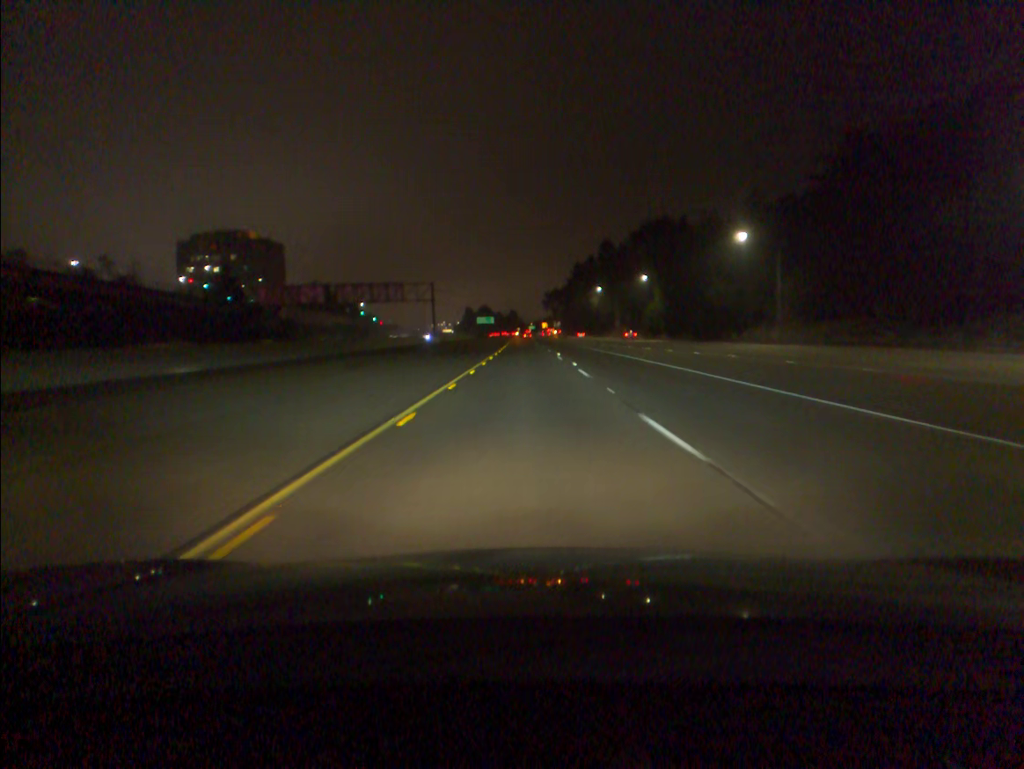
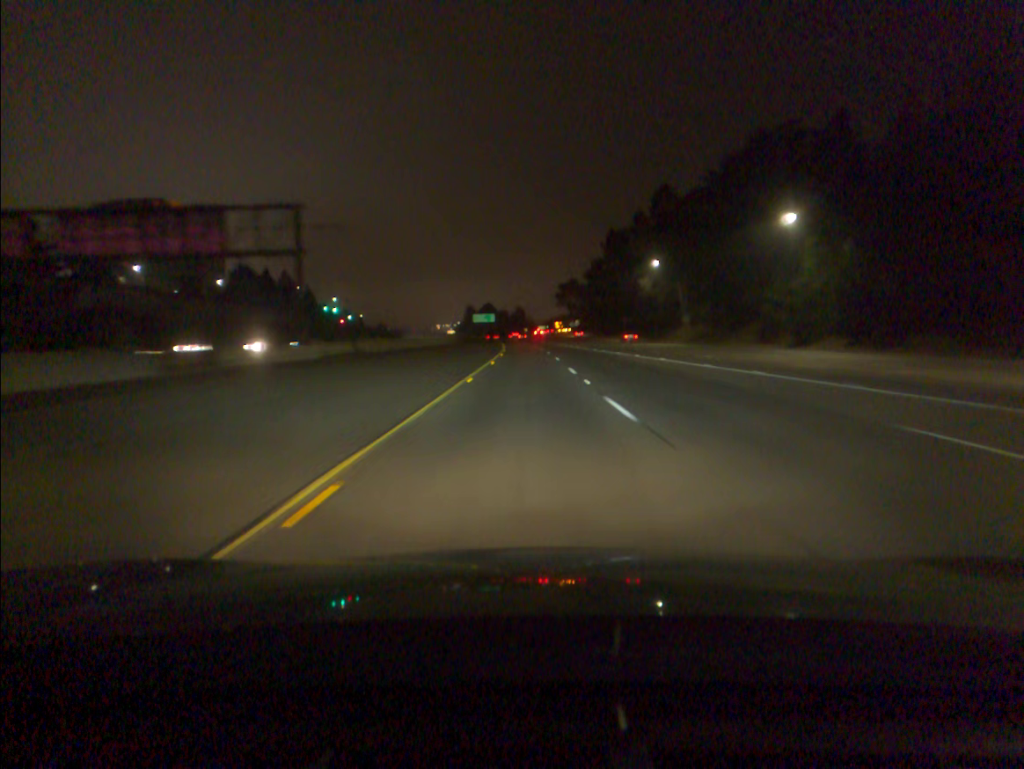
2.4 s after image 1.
(-0.3, +70.8) m; -1°
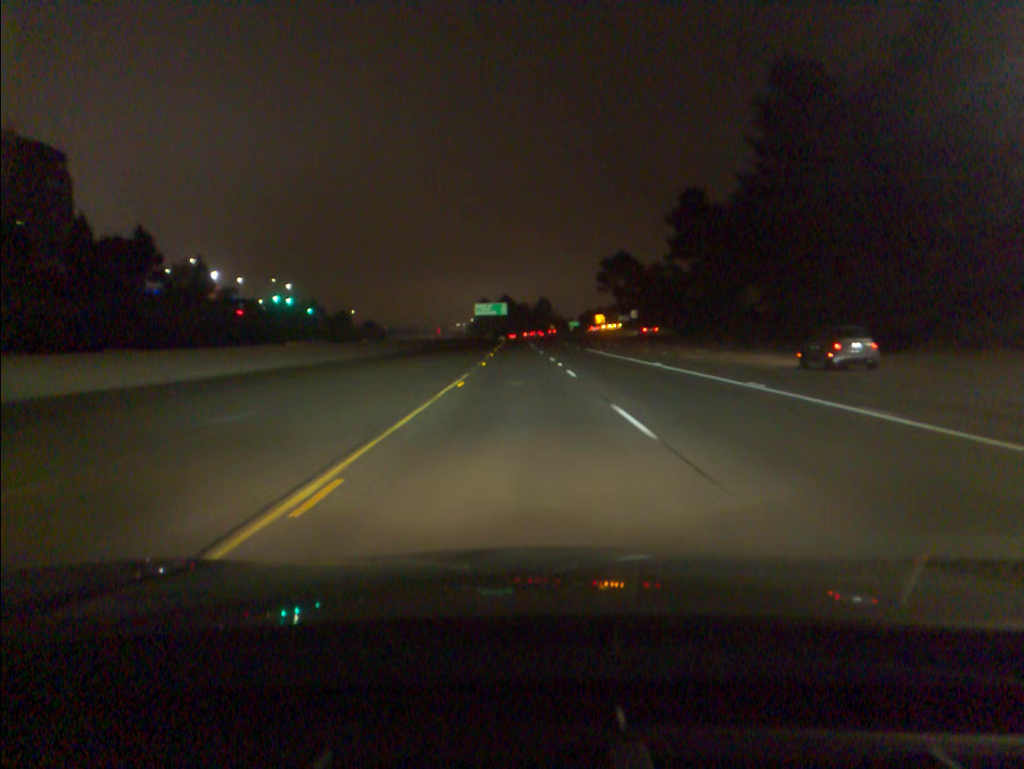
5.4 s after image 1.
(-1.0, +89.6) m; -2°
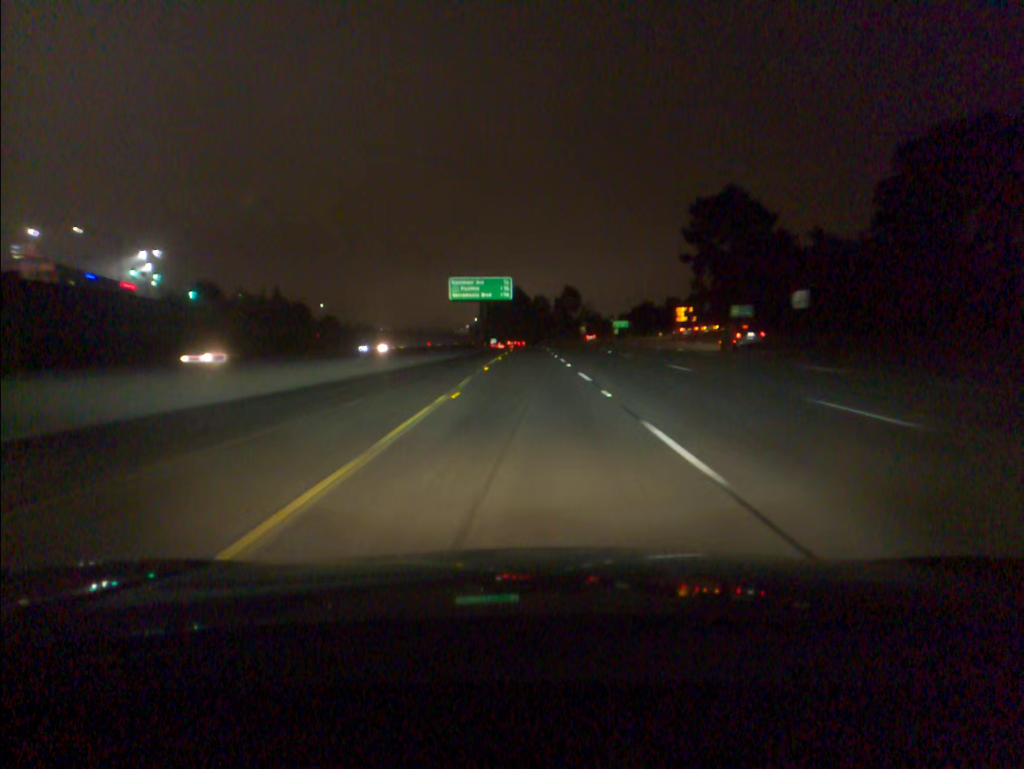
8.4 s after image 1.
(-1.2, +90.8) m; -1°
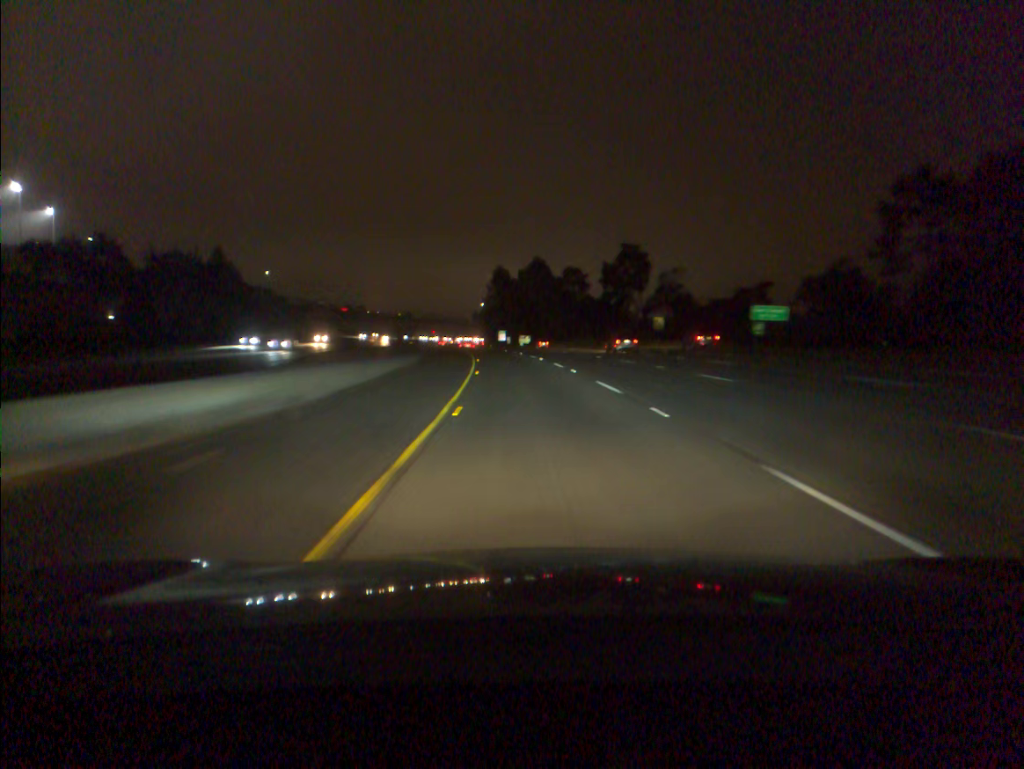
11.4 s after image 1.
(-0.6, +91.3) m; -1°
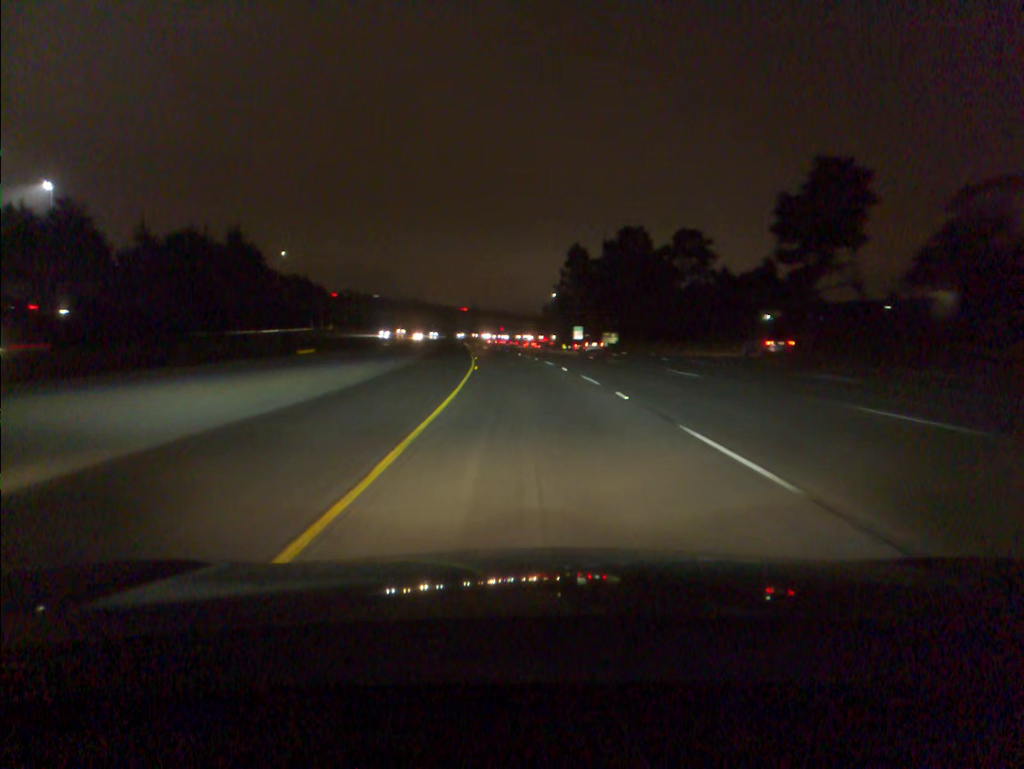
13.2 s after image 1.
(-2.3, +54.8) m; -5°
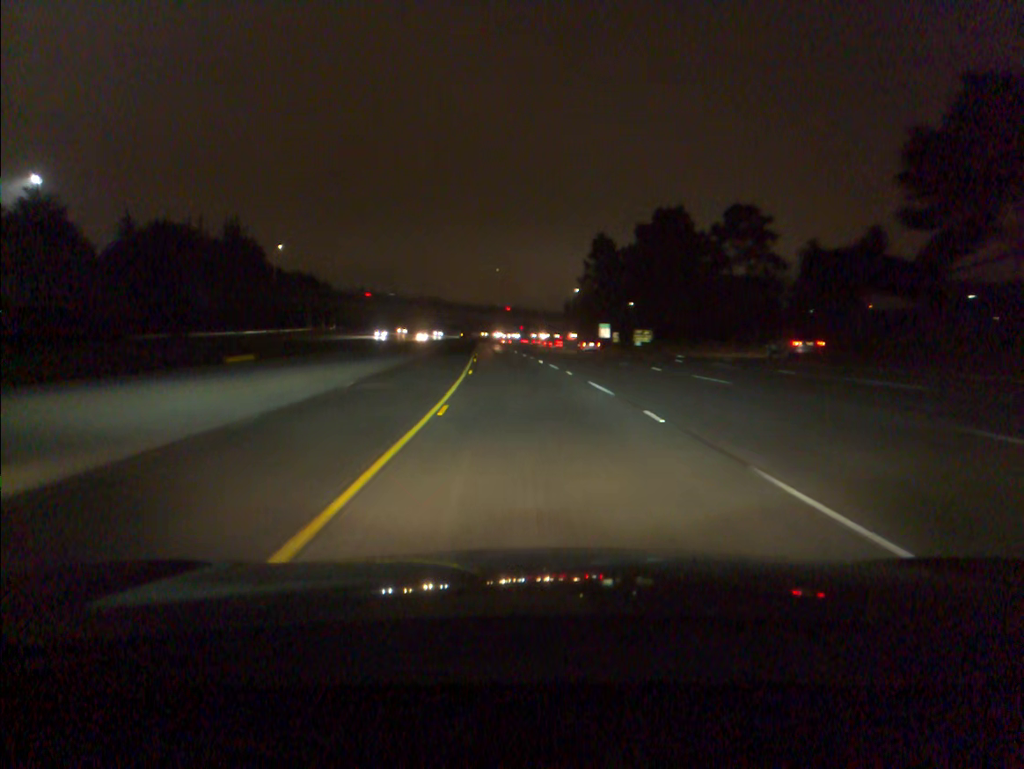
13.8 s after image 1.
(-0.2, +18.3) m; -1°
